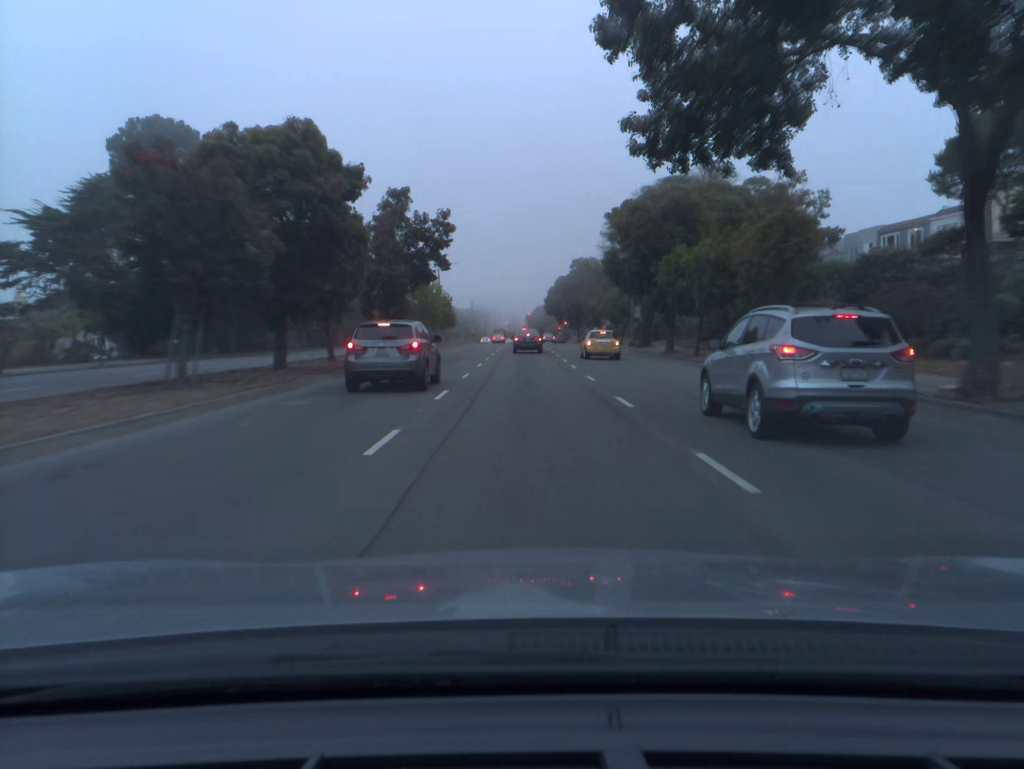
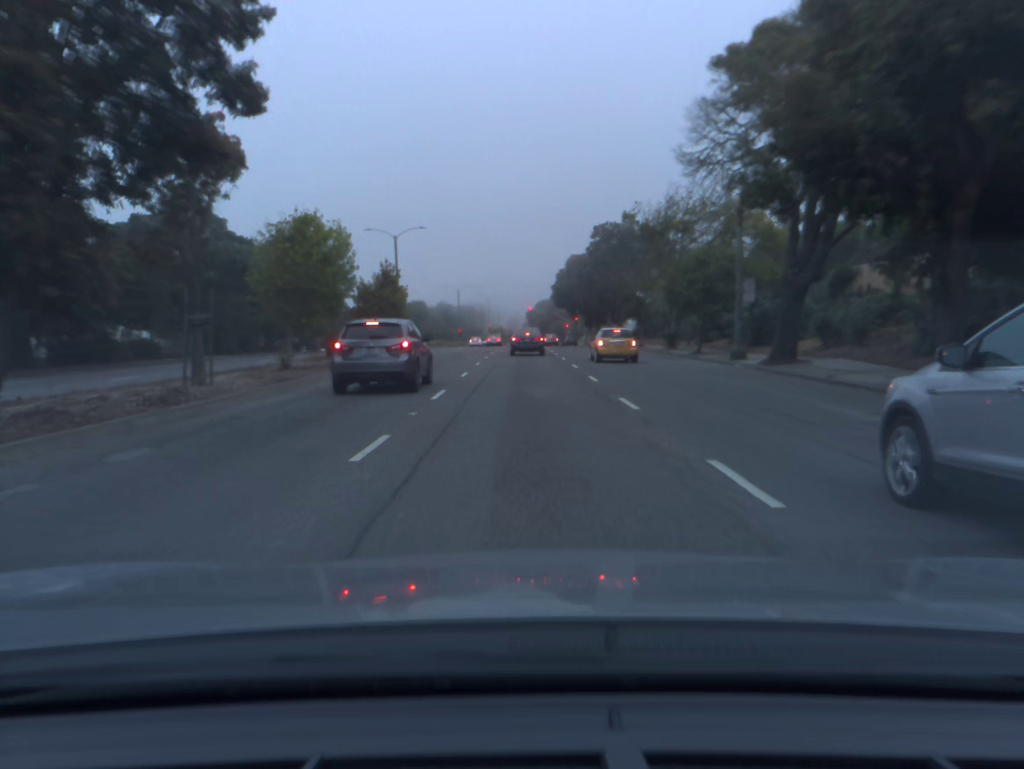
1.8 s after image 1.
(+0.1, +29.4) m; 0°
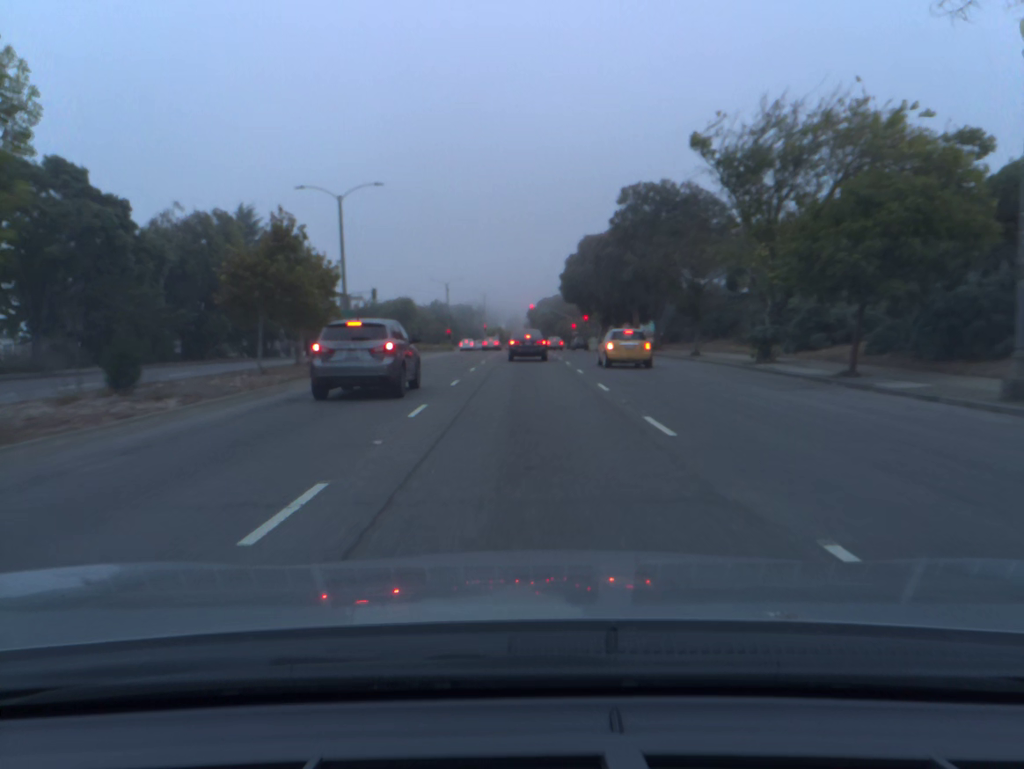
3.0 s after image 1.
(0.0, +17.9) m; 0°
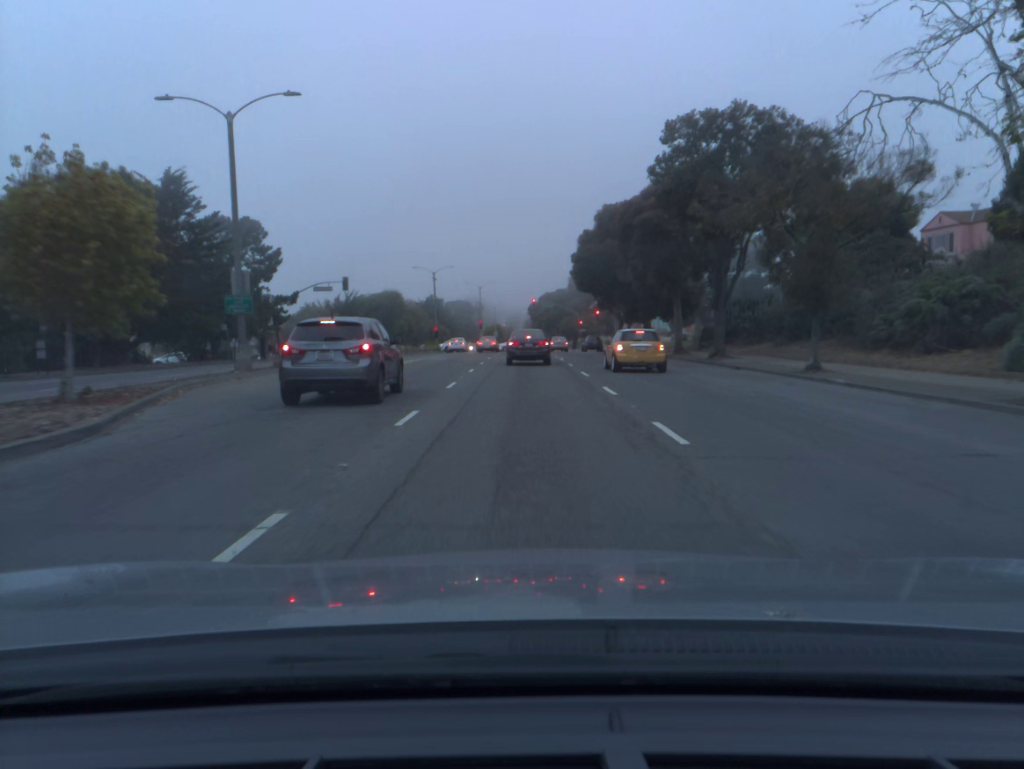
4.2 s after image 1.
(0.0, +16.1) m; 0°
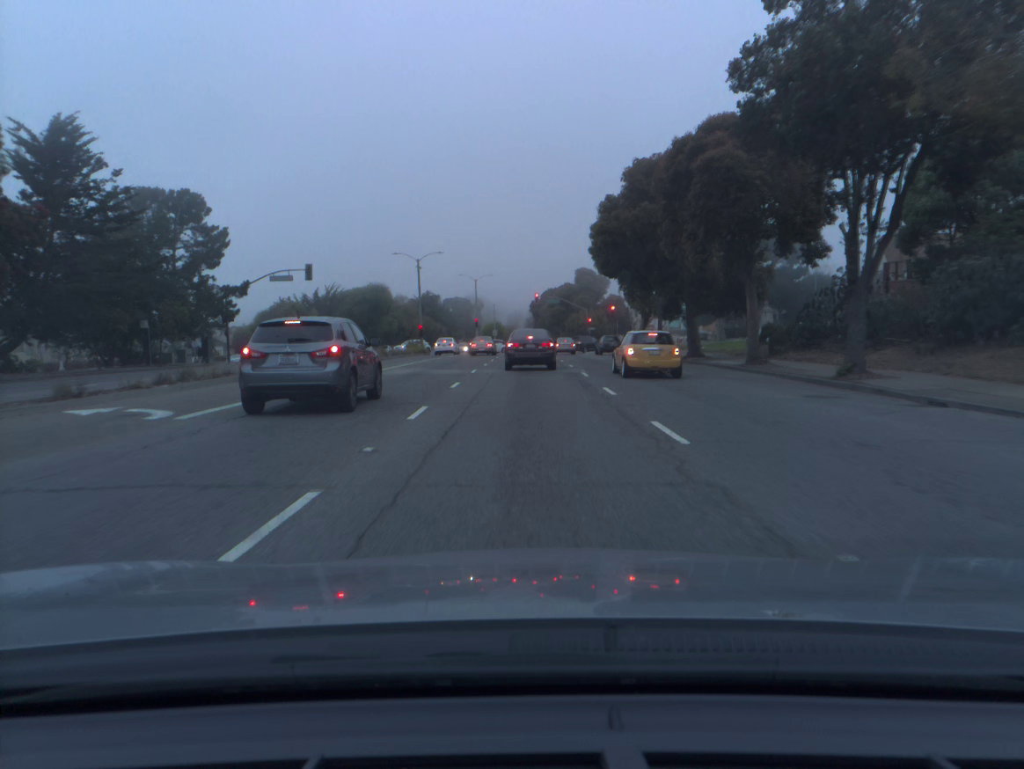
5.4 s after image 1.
(0.0, +14.0) m; 0°
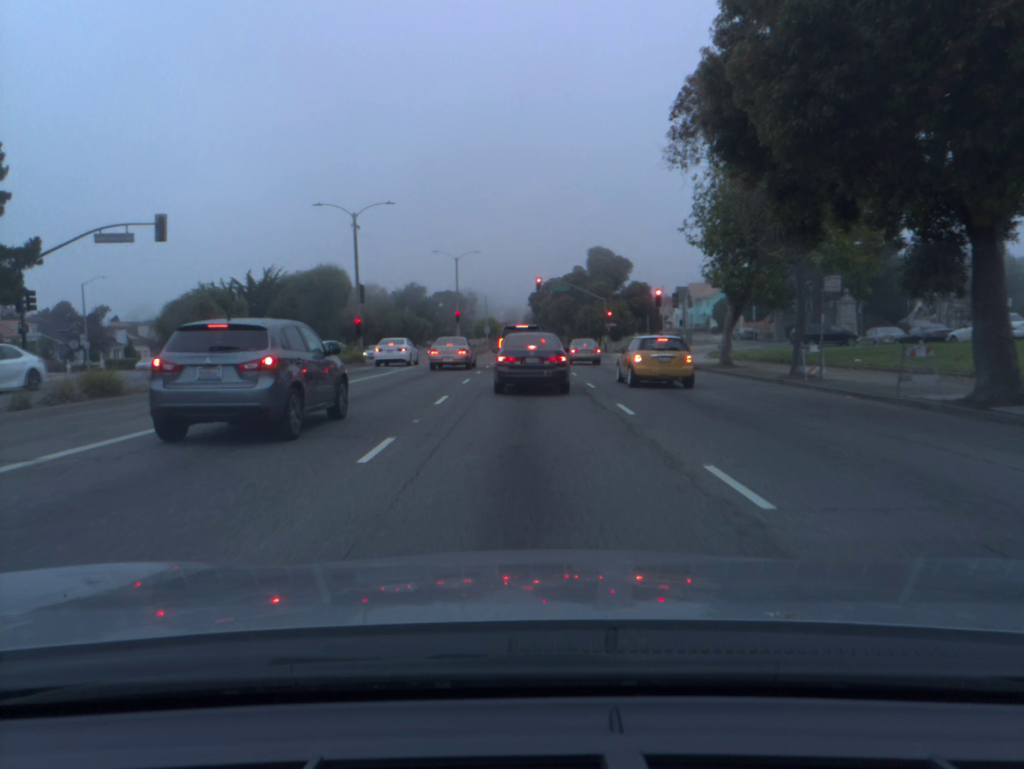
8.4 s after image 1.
(+0.1, +25.6) m; 0°
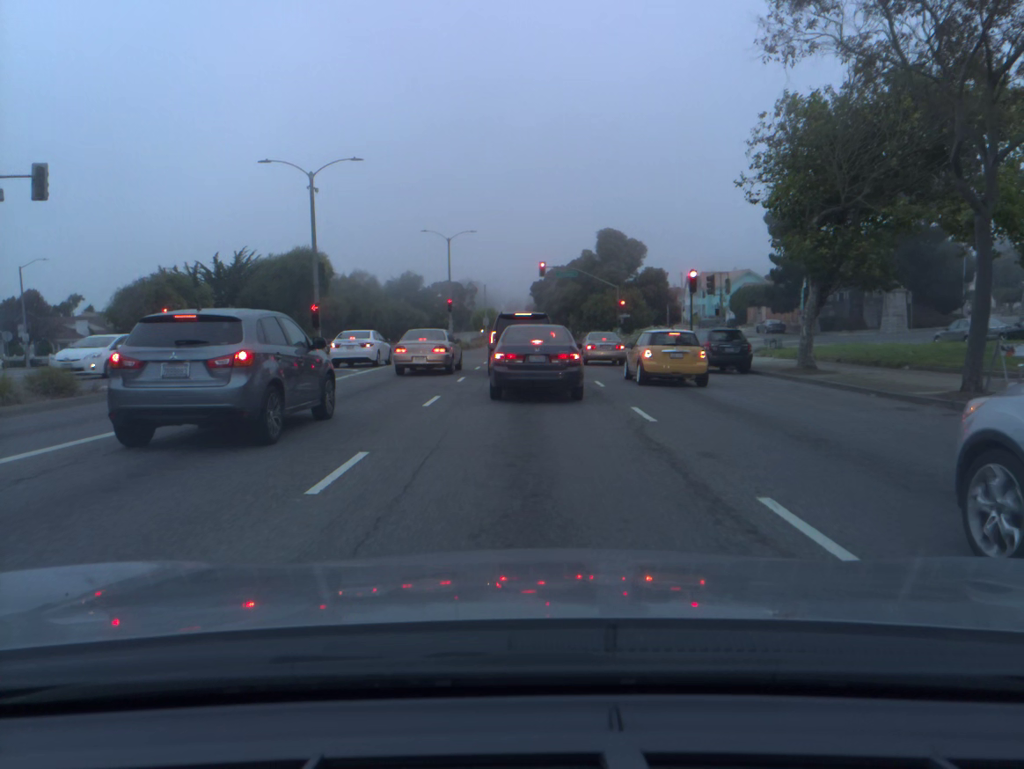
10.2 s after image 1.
(0.0, +9.6) m; 0°
